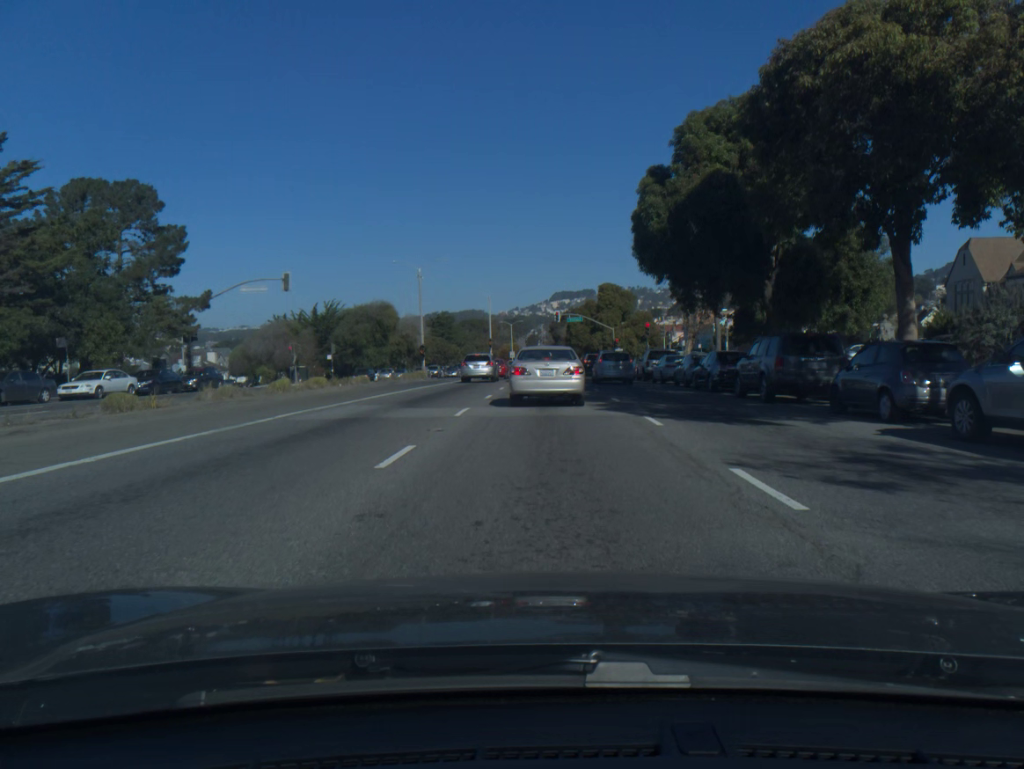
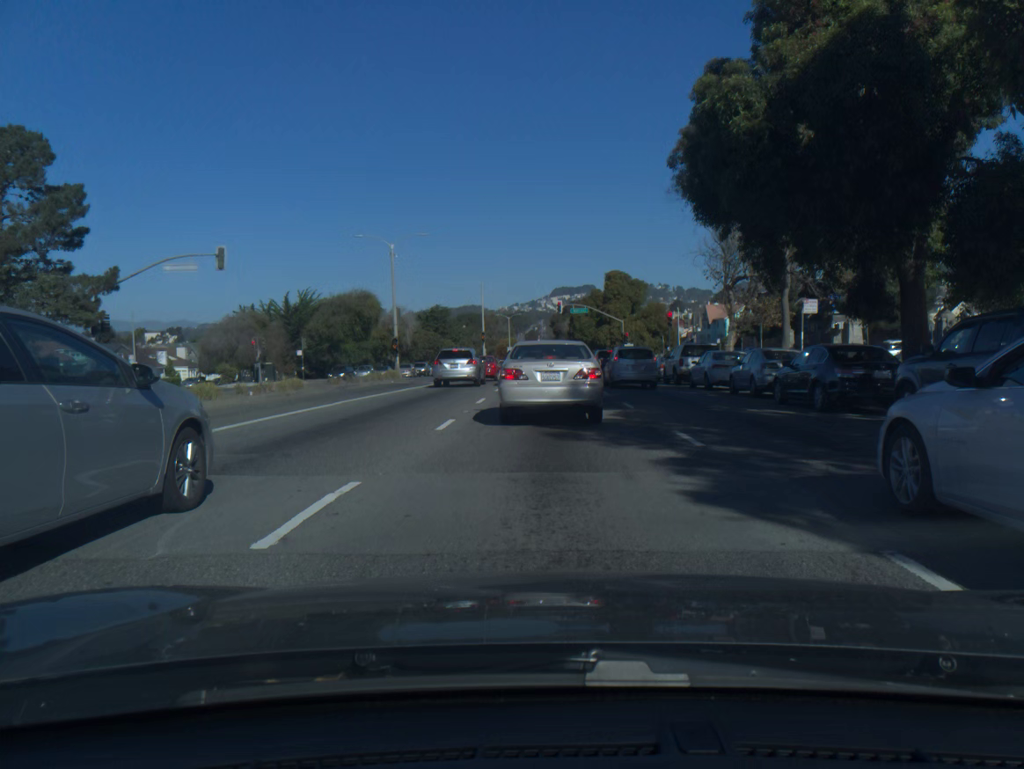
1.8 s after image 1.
(-0.1, +10.8) m; 0°
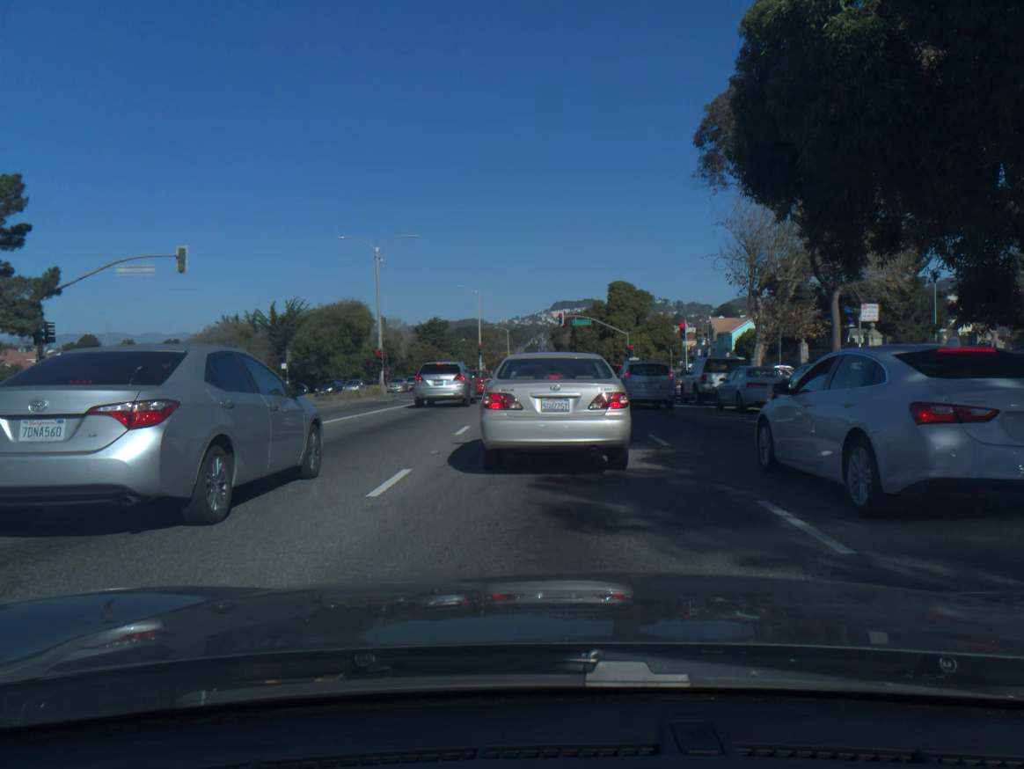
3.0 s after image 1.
(0.0, +4.9) m; 0°
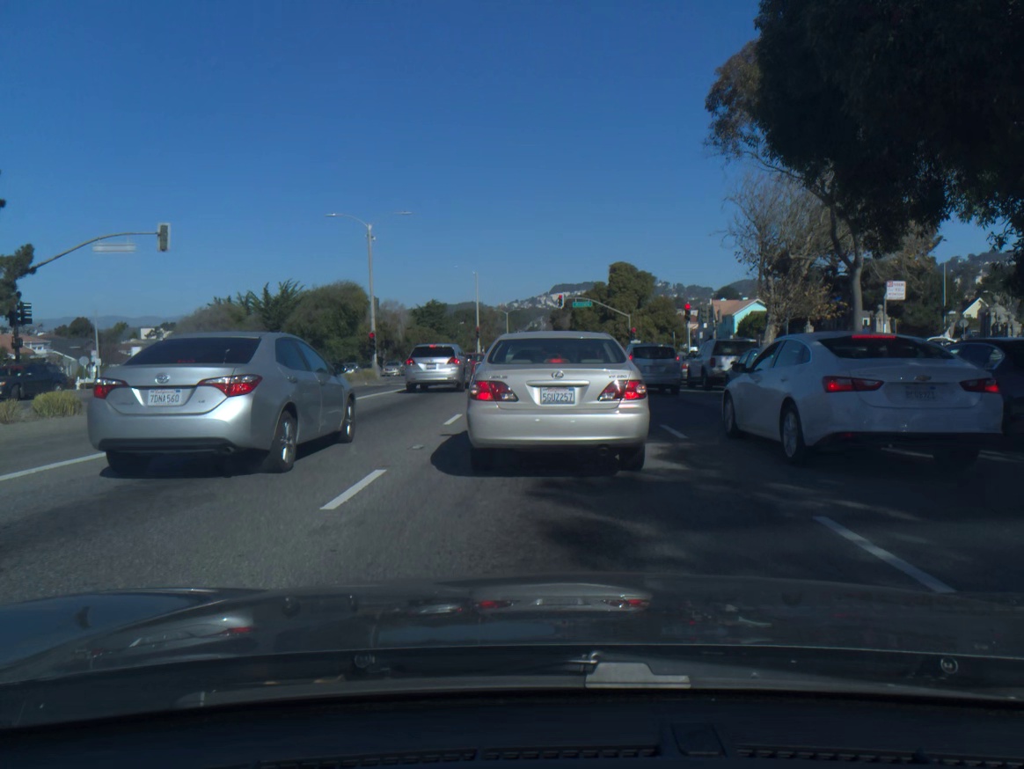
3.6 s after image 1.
(0.0, +1.6) m; 0°
